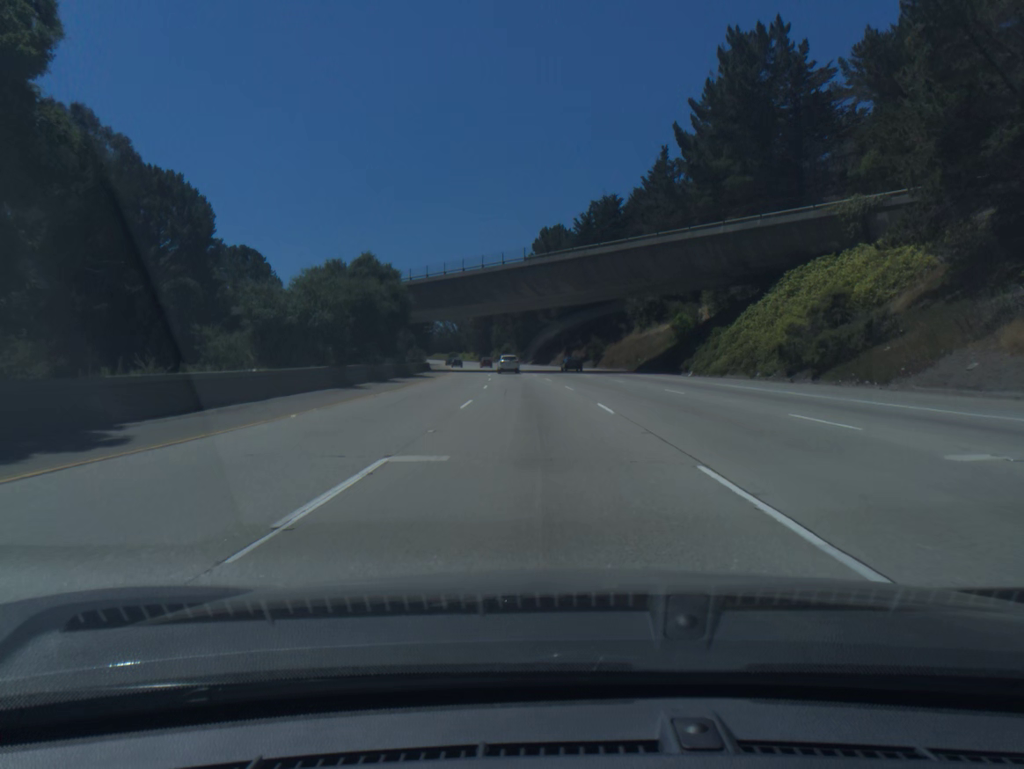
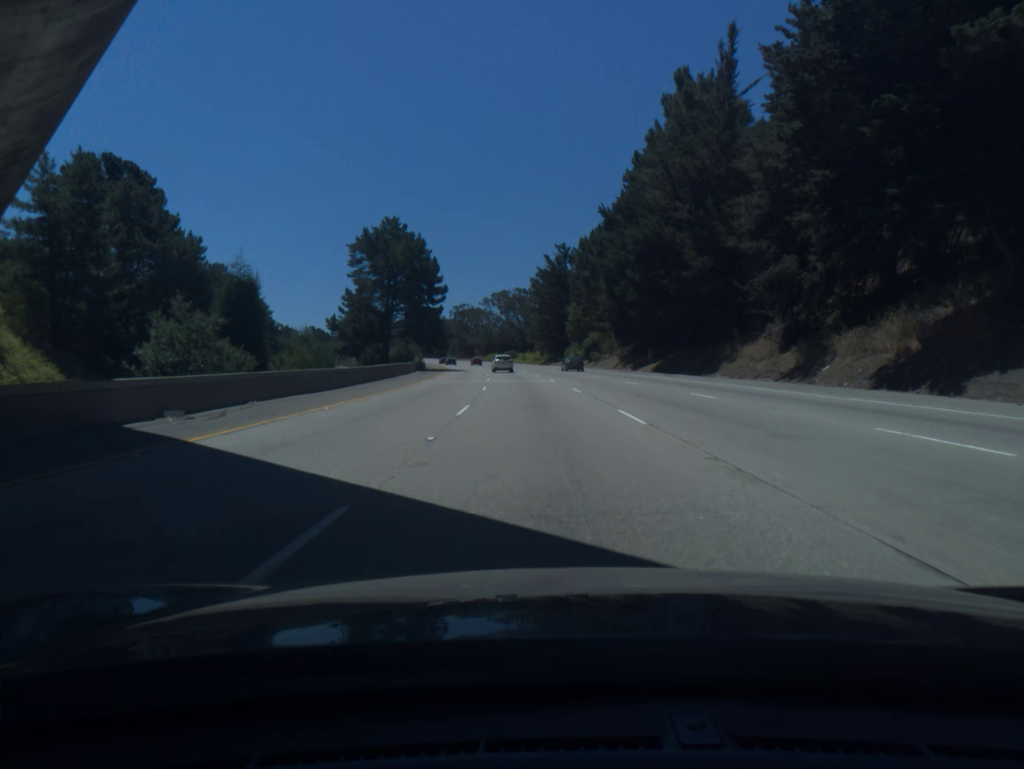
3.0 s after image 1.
(-4.9, +90.6) m; -6°
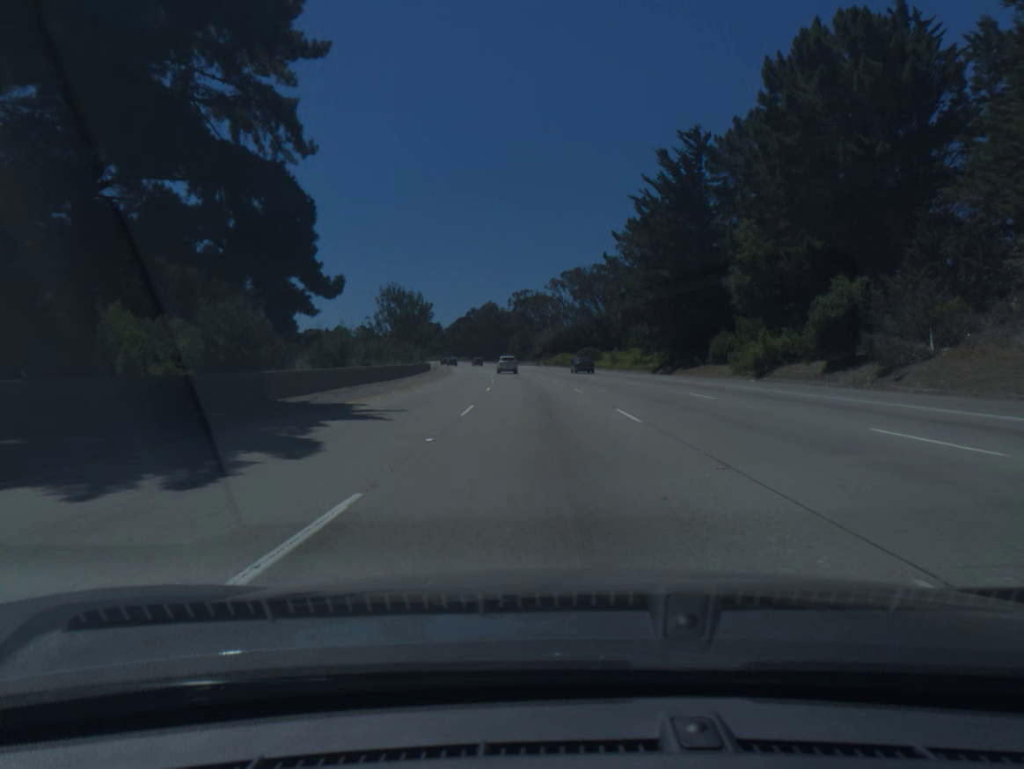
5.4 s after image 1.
(-3.4, +72.6) m; -5°
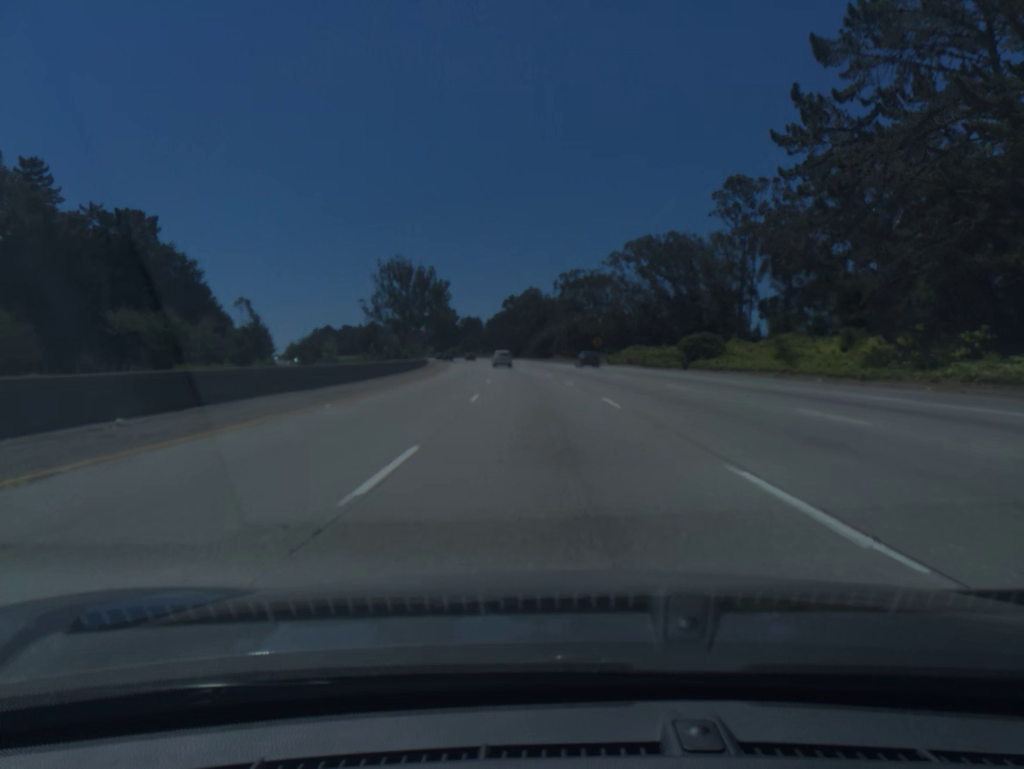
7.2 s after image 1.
(-1.8, +54.6) m; -4°
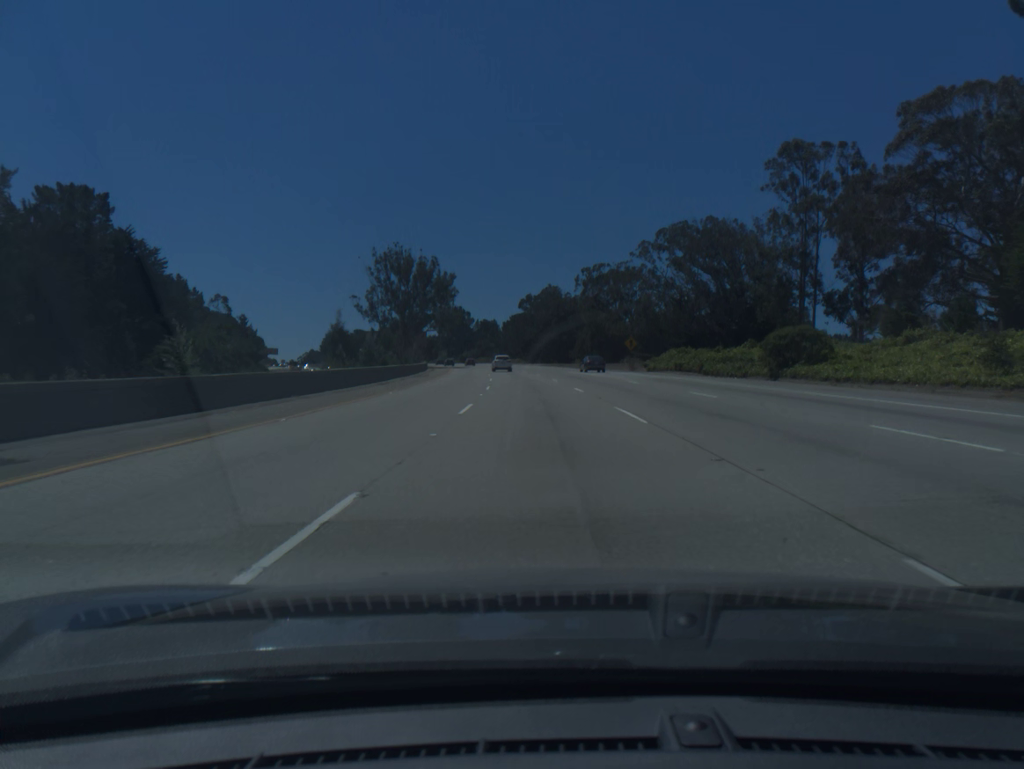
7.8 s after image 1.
(-0.2, +18.3) m; -1°
